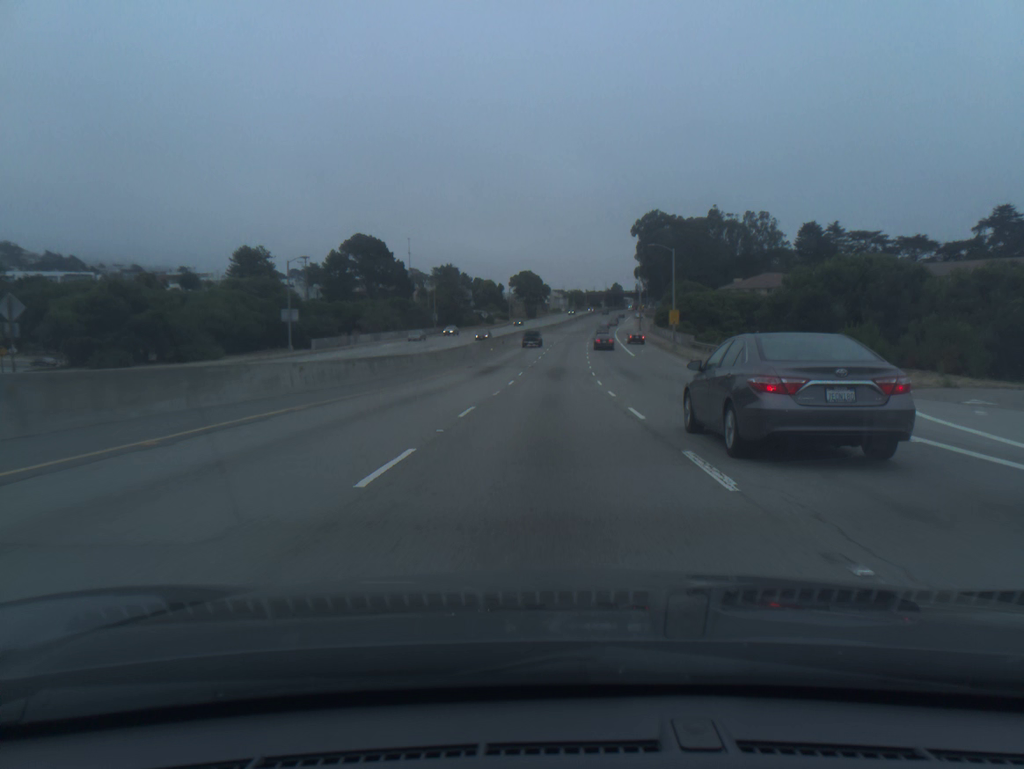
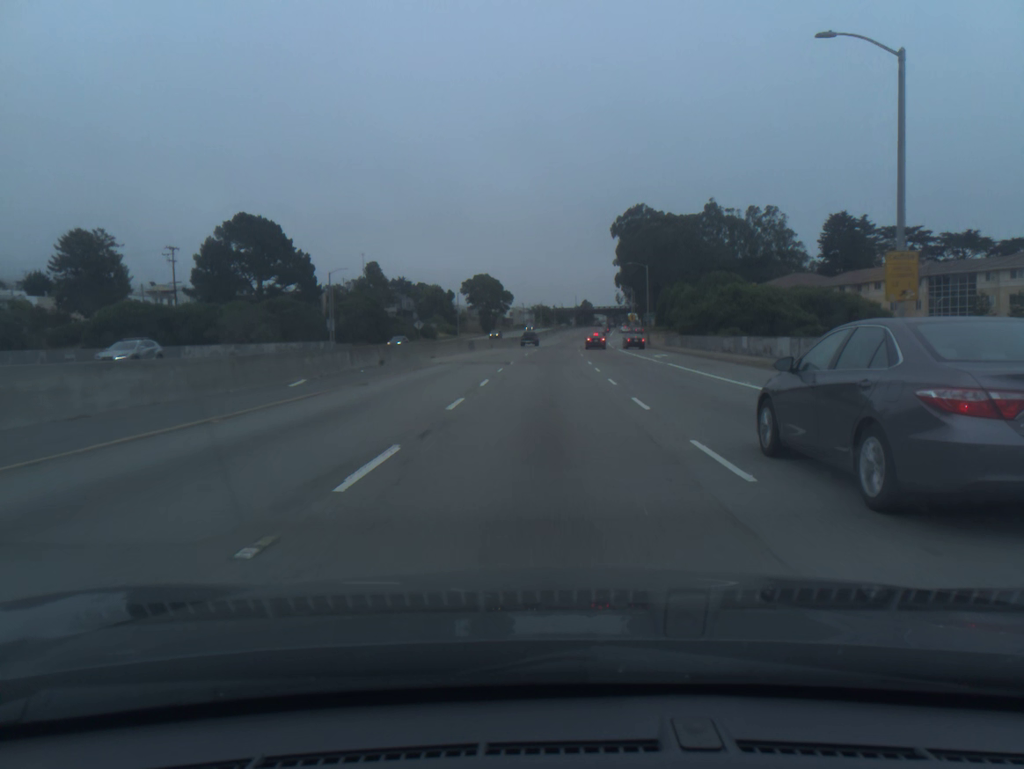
(+1.1, +51.7) m; +2°
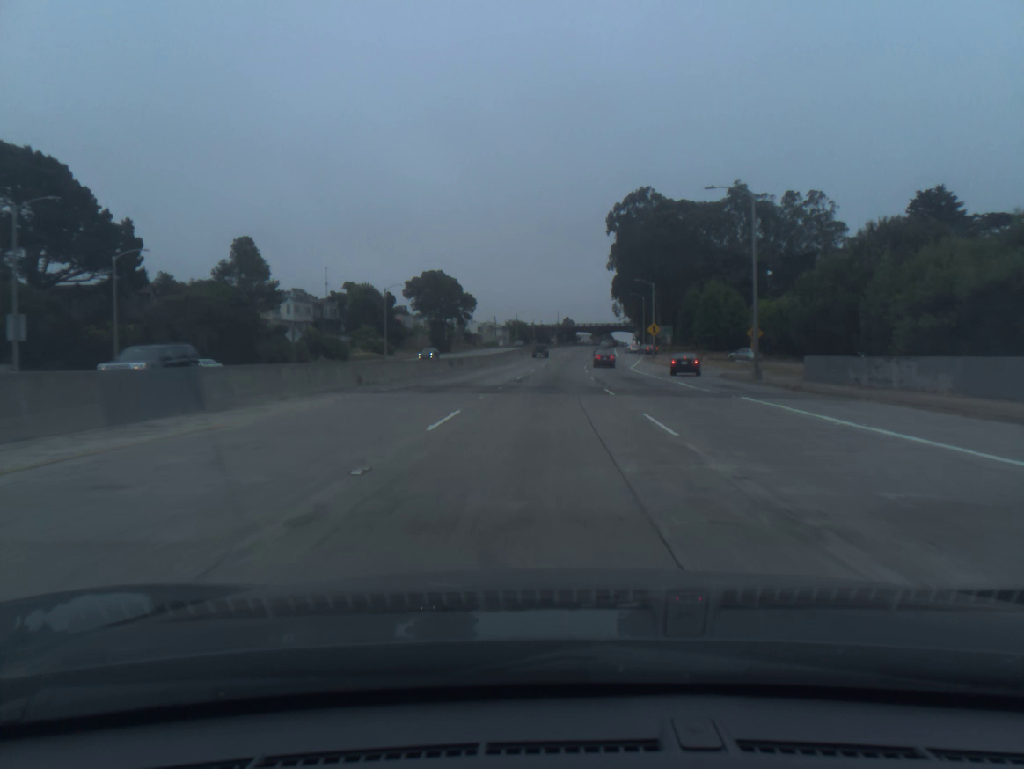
(+0.6, +53.0) m; +1°
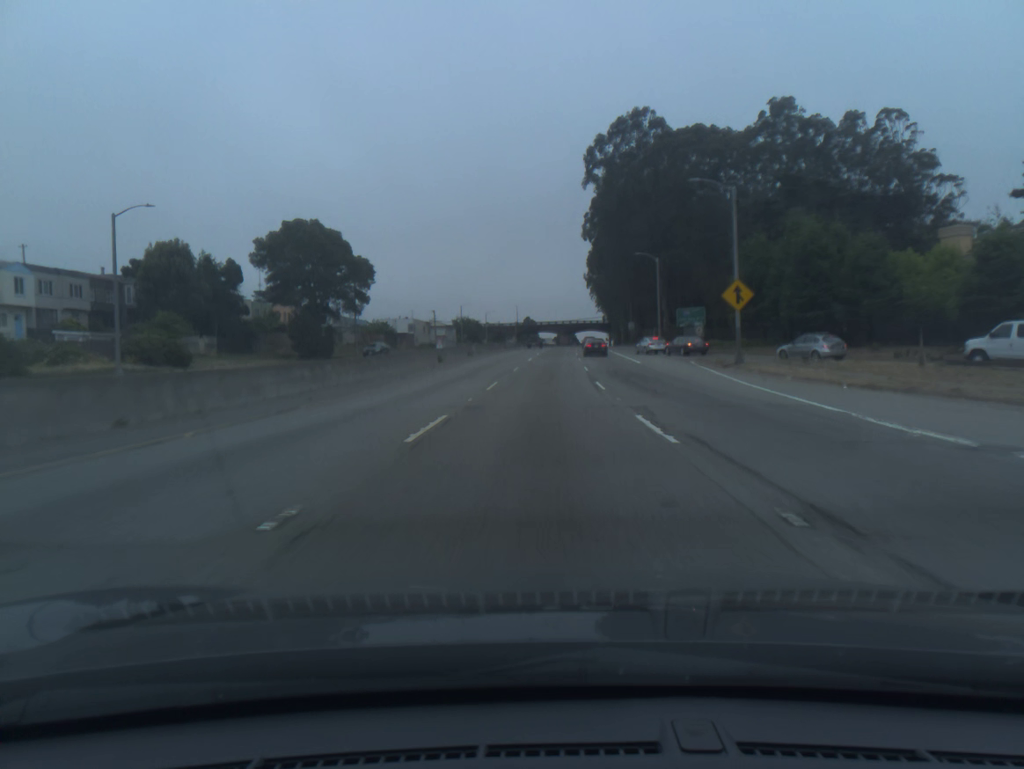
(+1.3, +55.0) m; +3°
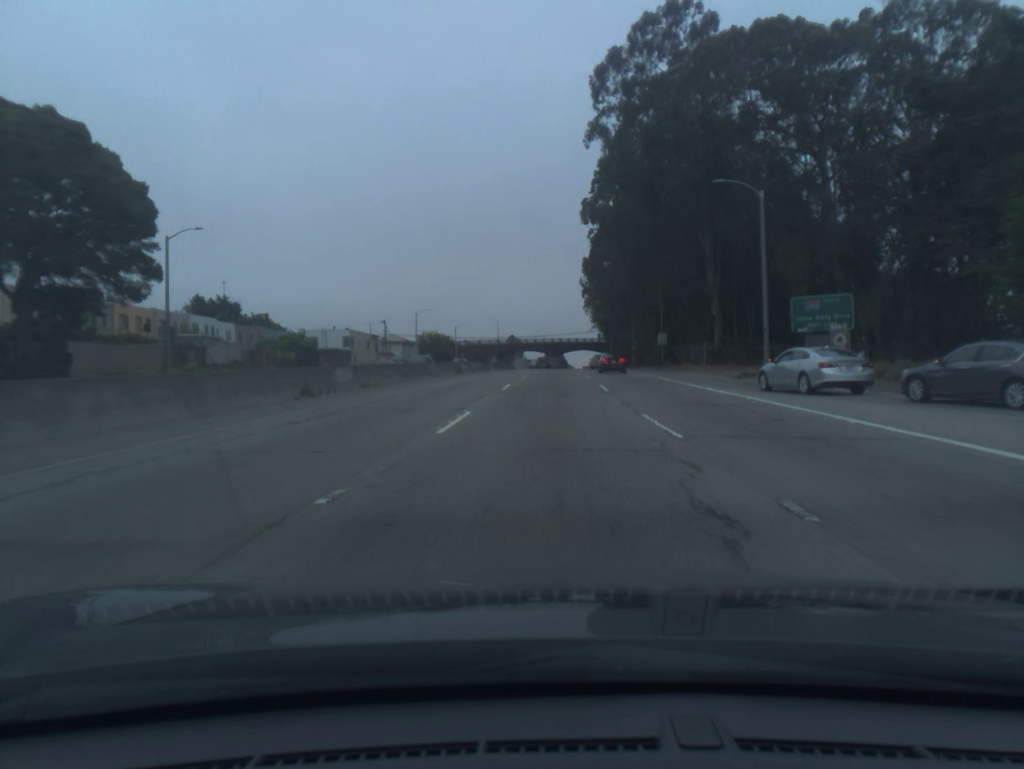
(+0.4, +42.8) m; +1°
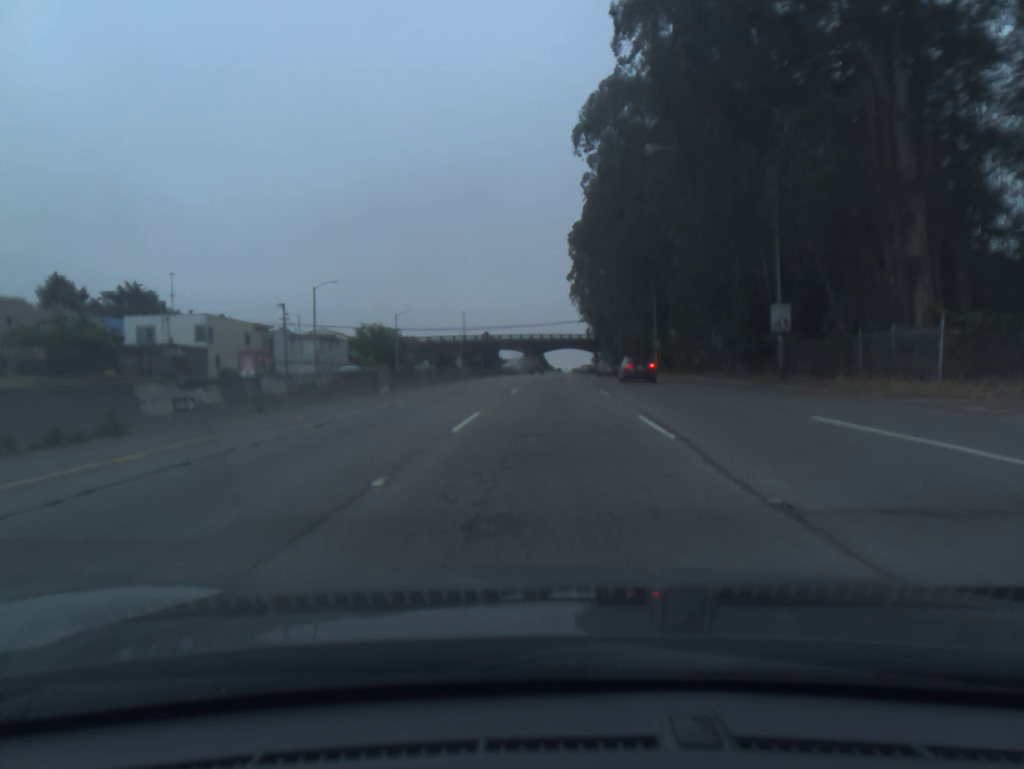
(+0.5, +43.6) m; +1°
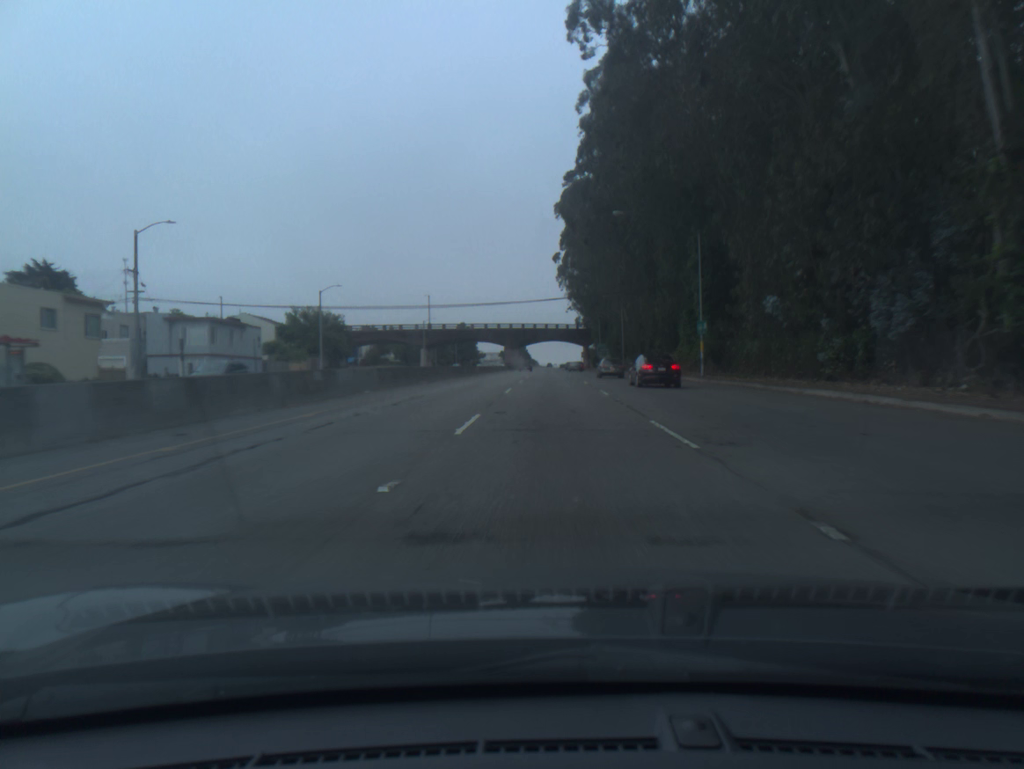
(+0.2, +29.7) m; +1°
